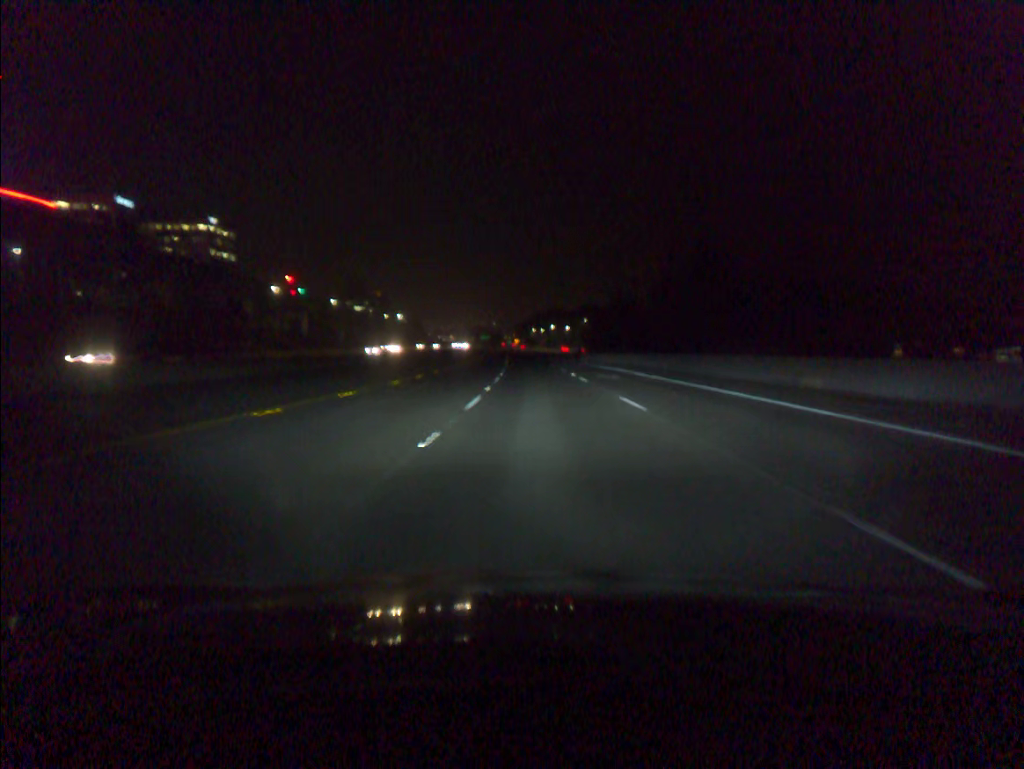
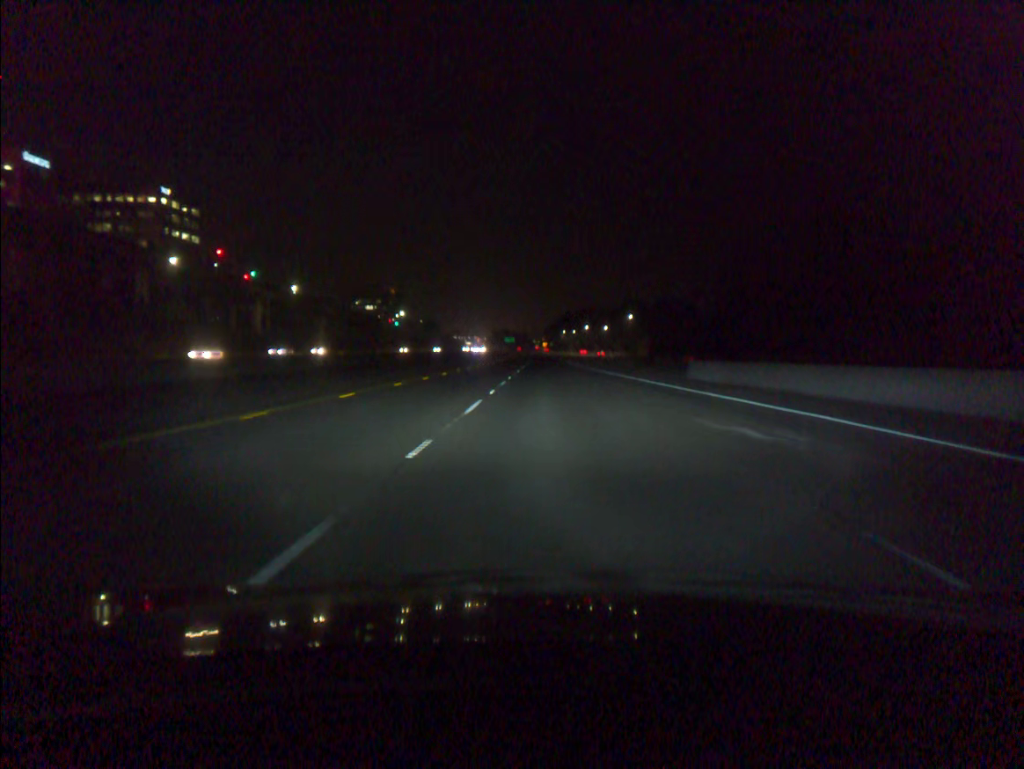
(-1.3, +58.5) m; -2°
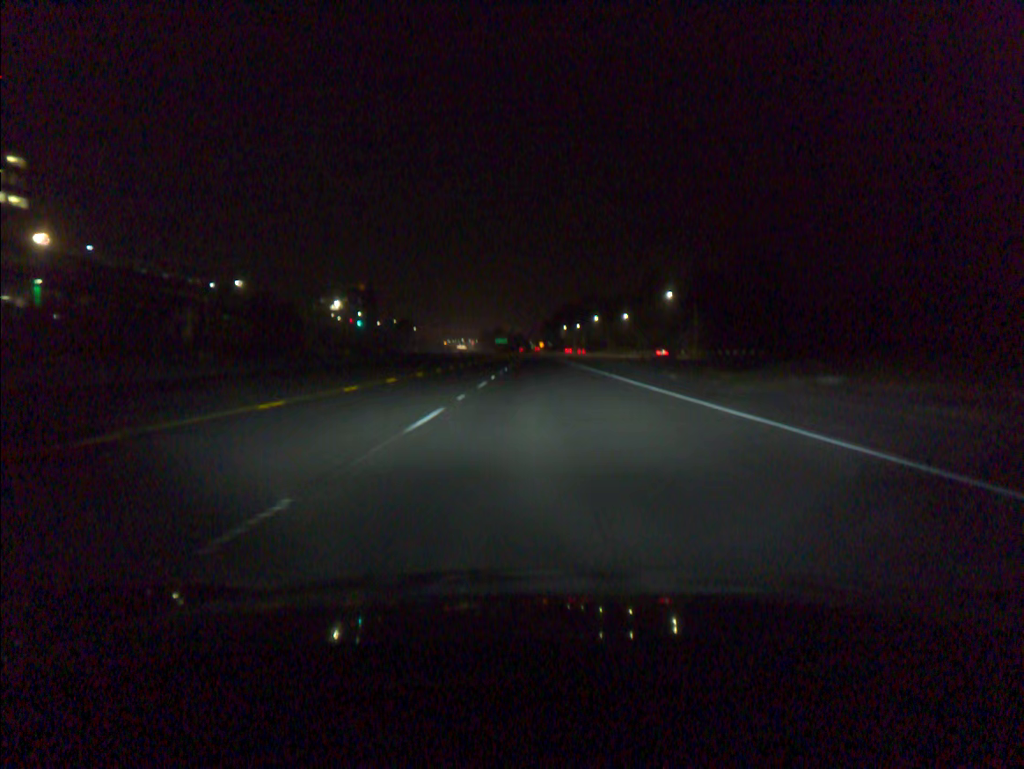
(+0.4, +78.0) m; 0°
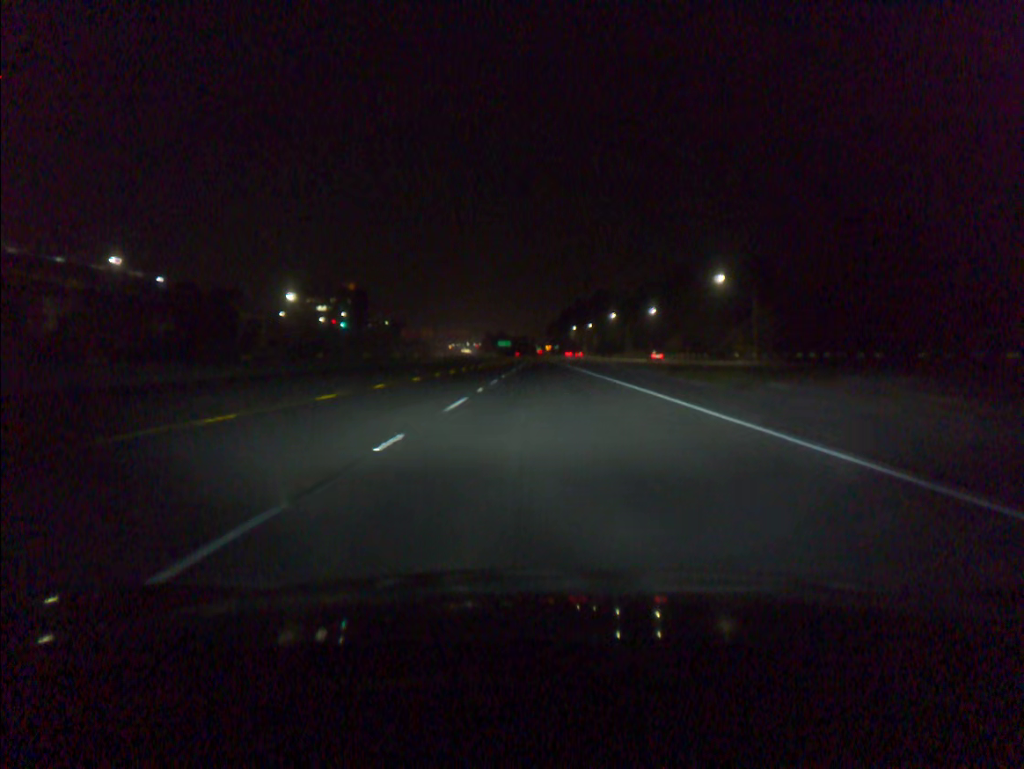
(-0.2, +39.0) m; 0°
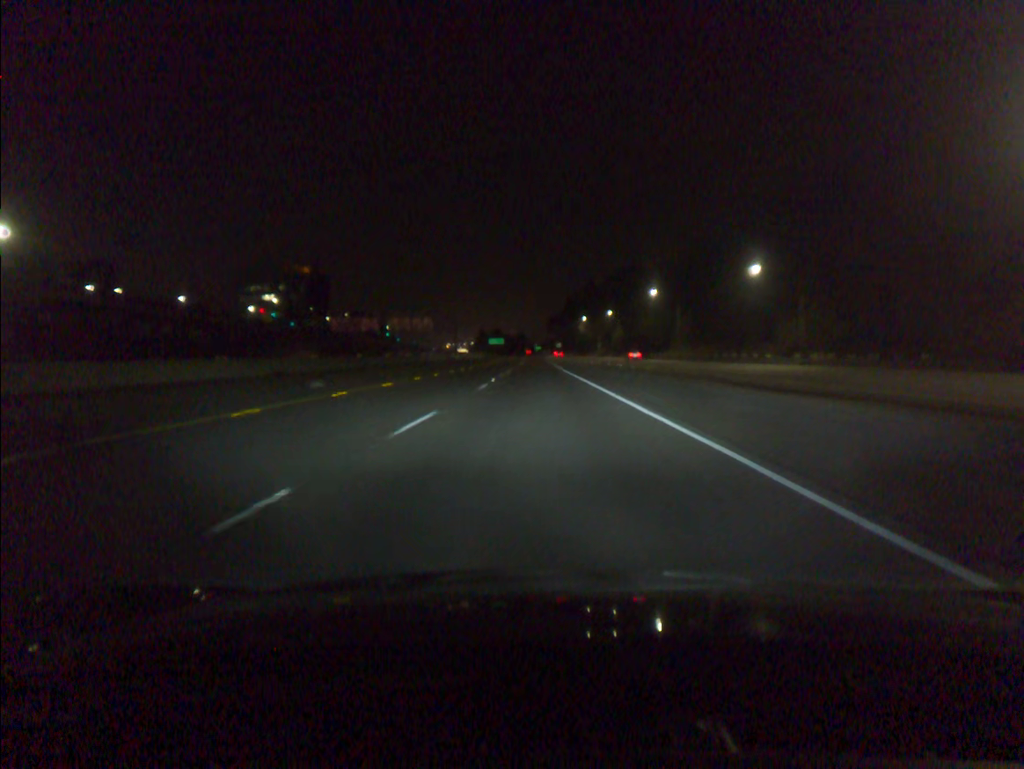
(+0.2, +78.2) m; 0°
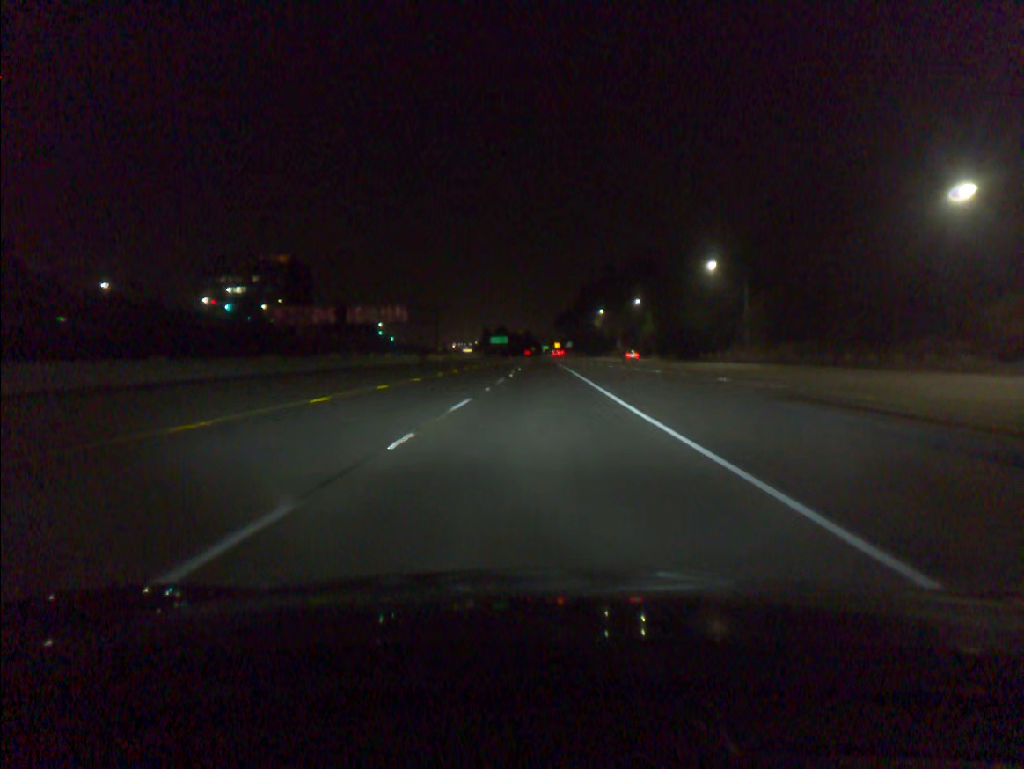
(-0.2, +39.2) m; -1°
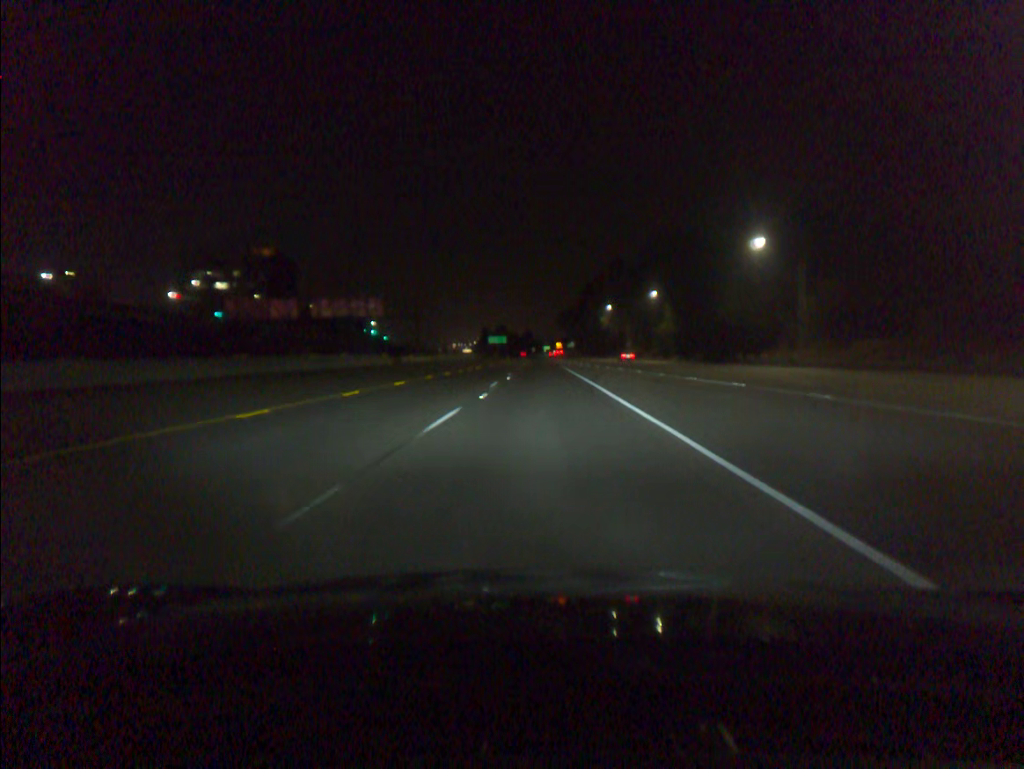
(0.0, +19.7) m; 0°
